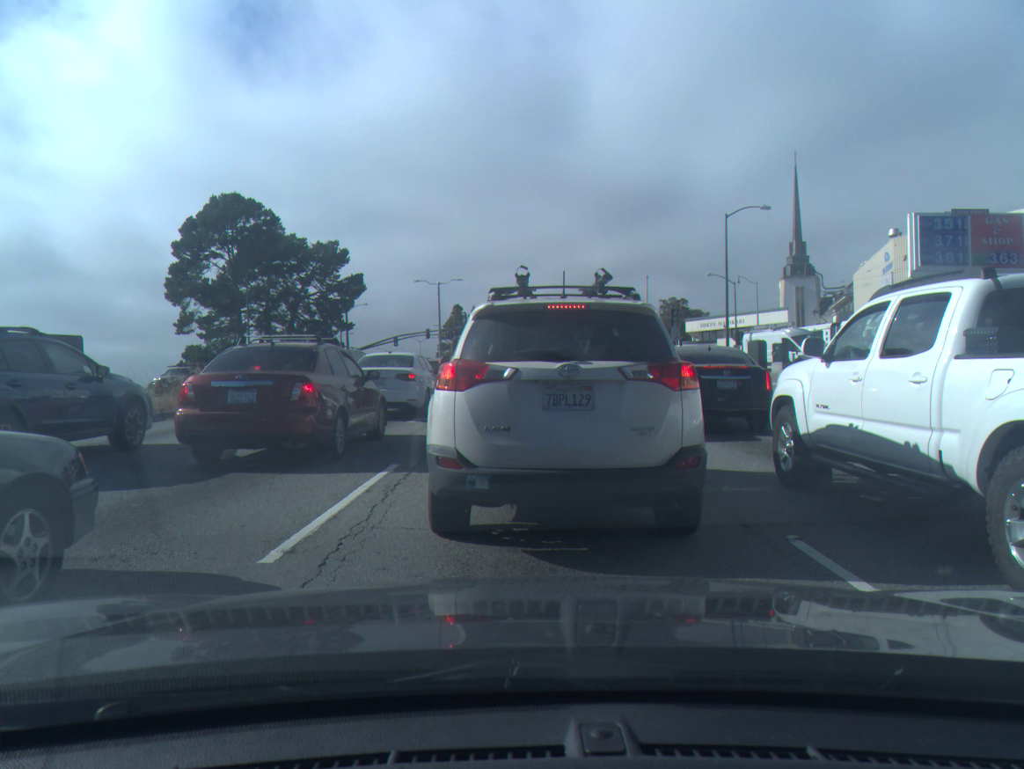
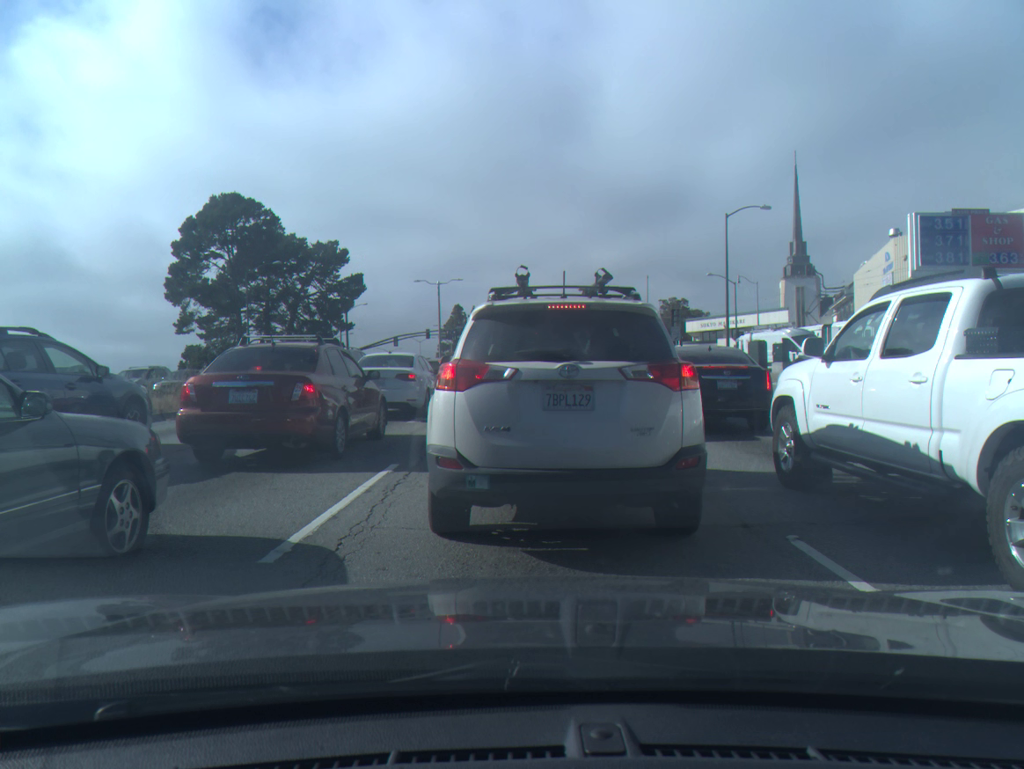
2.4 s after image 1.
(0.0, 0.0) m; 0°
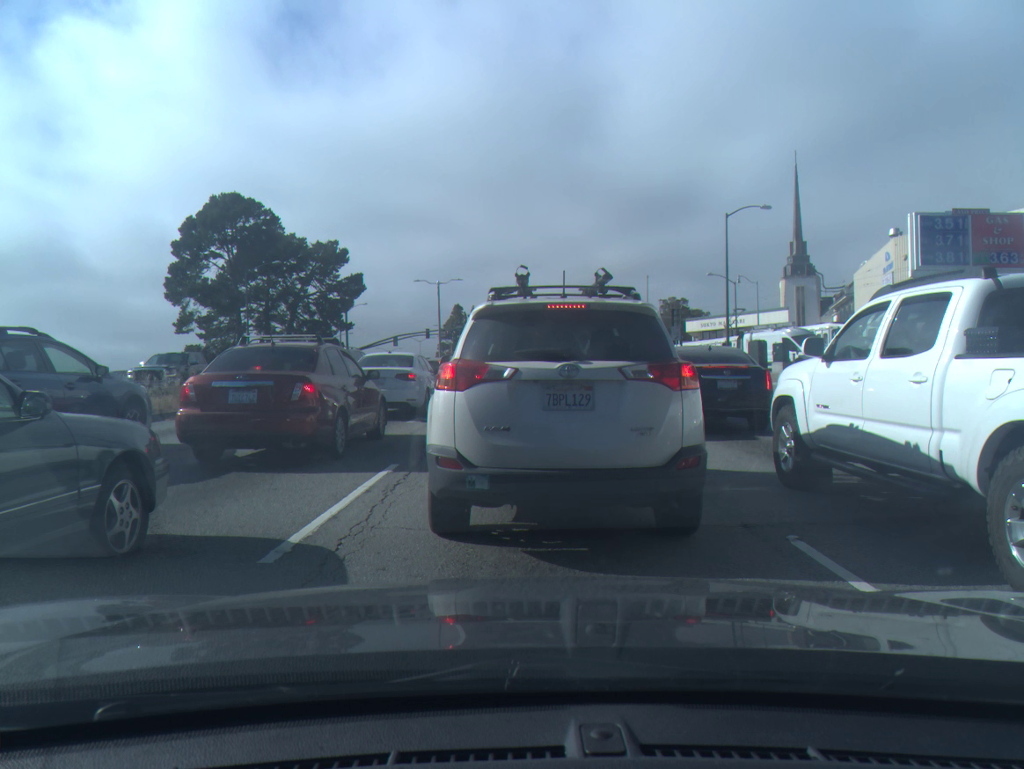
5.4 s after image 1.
(0.0, 0.0) m; 0°
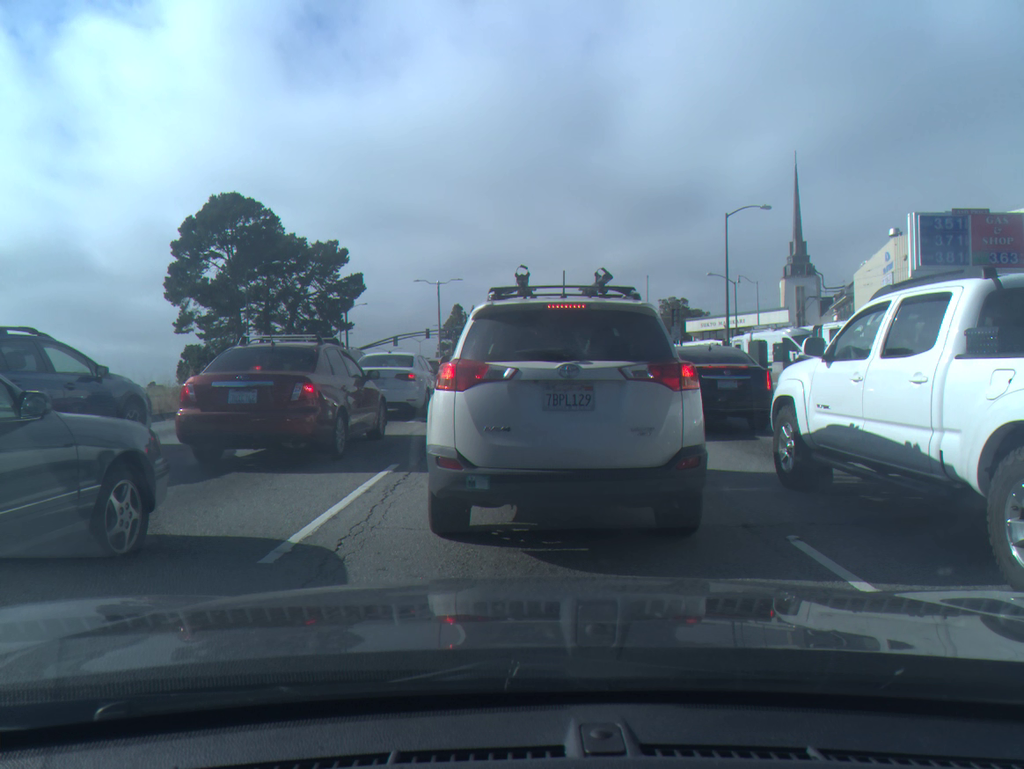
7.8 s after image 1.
(0.0, 0.0) m; 0°
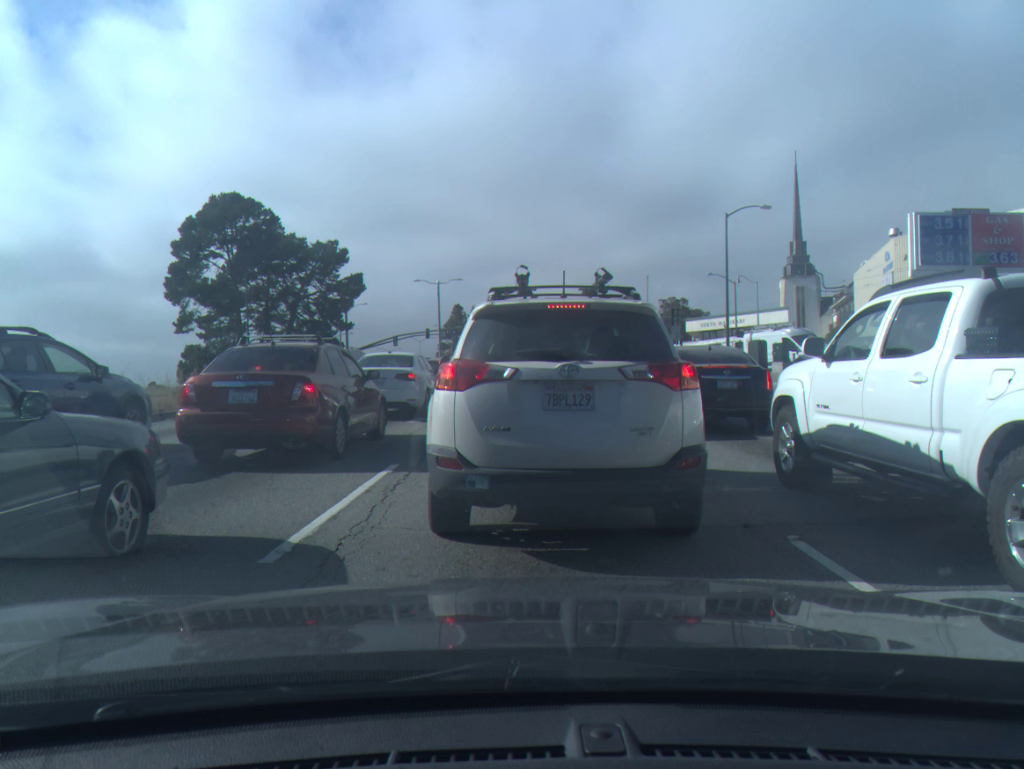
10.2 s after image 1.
(0.0, 0.0) m; 0°
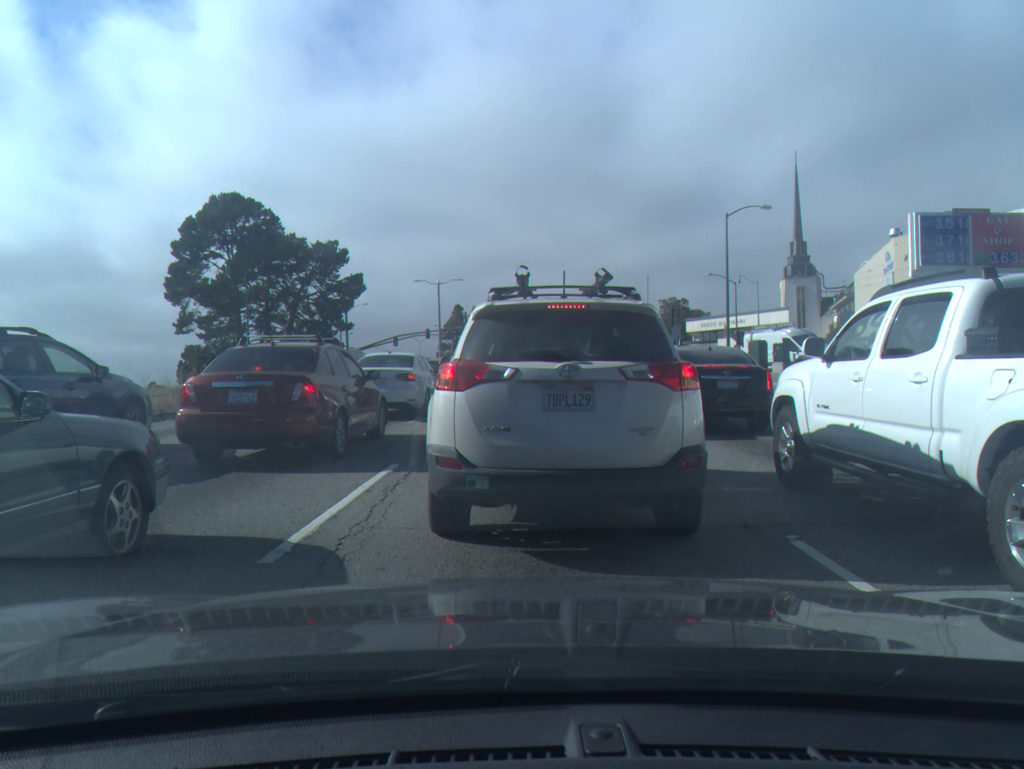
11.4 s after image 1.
(0.0, 0.0) m; 0°
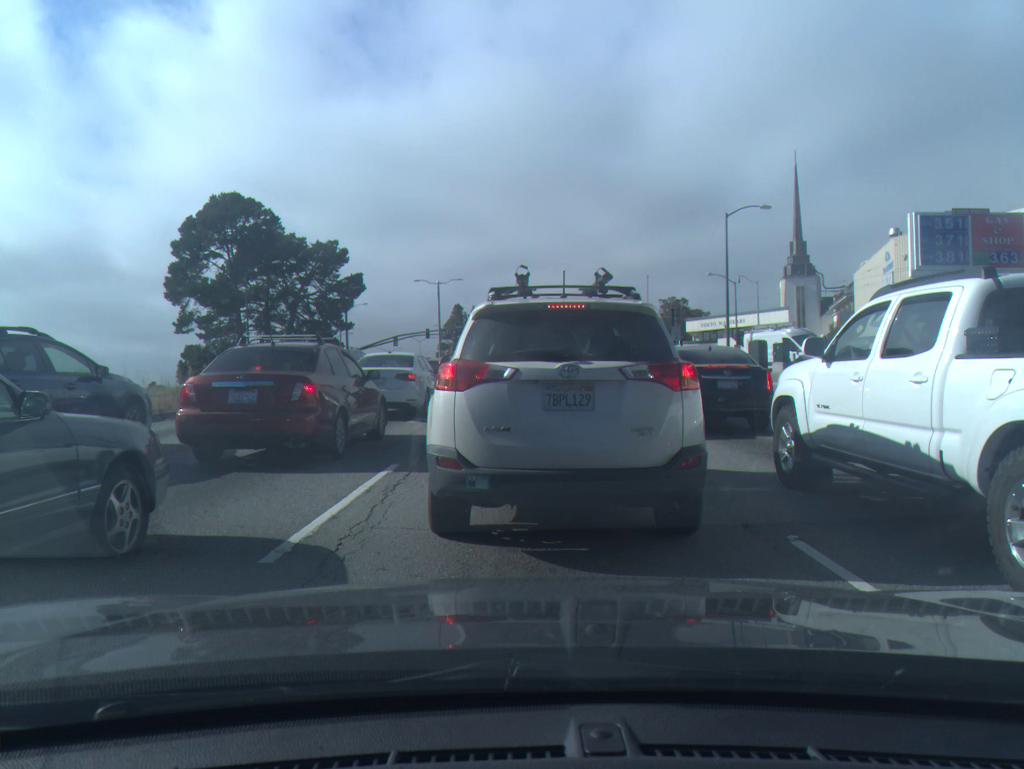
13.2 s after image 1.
(0.0, 0.0) m; 0°
